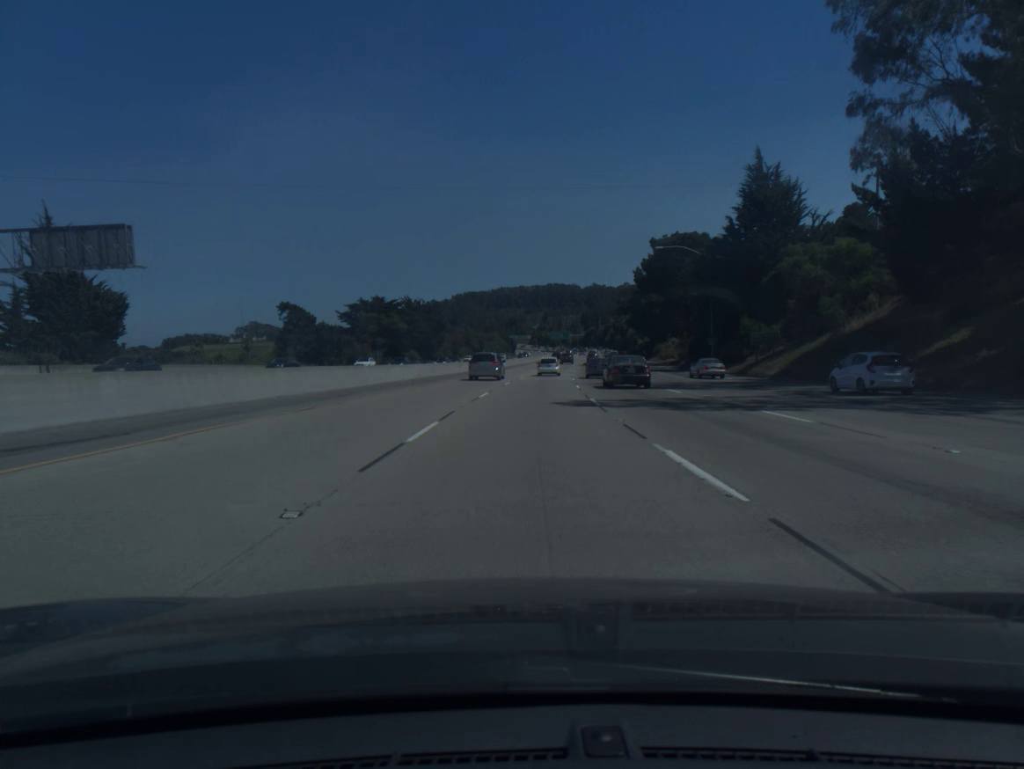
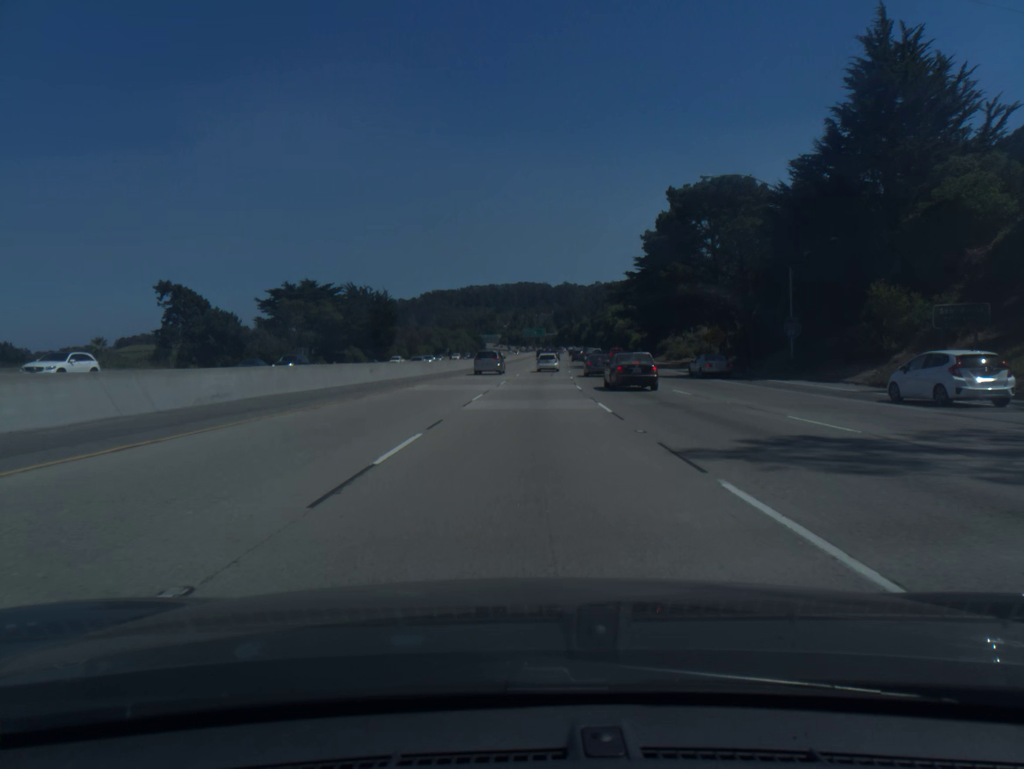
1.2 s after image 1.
(+0.6, +31.5) m; +2°
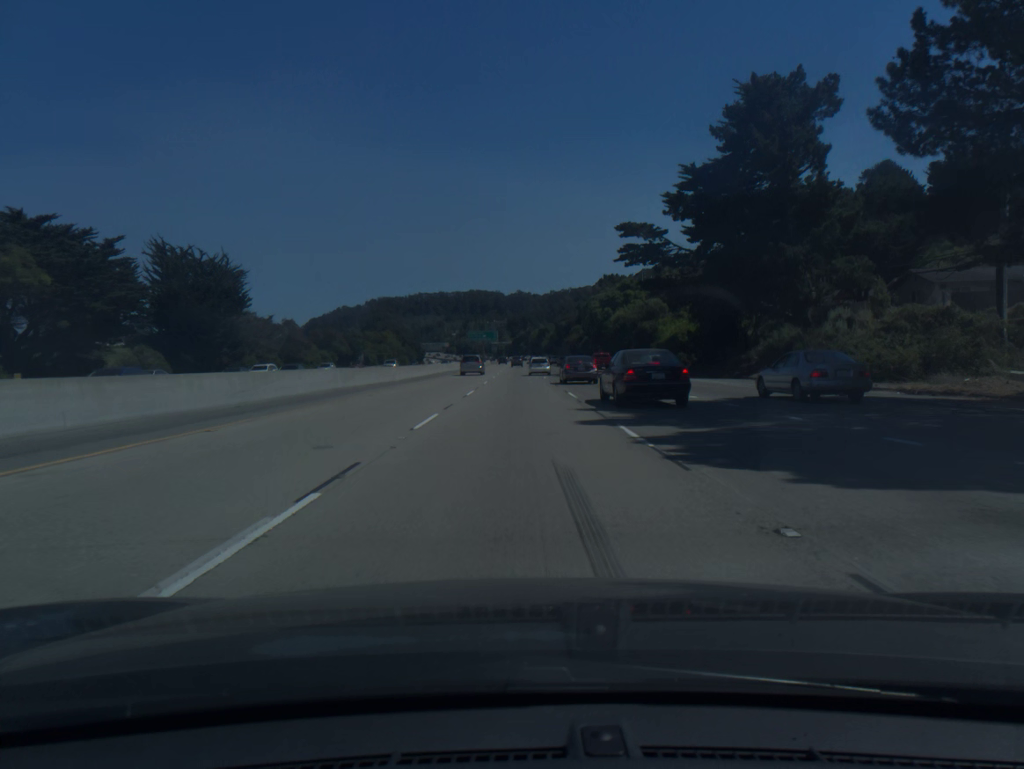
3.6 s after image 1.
(+2.2, +64.1) m; +3°
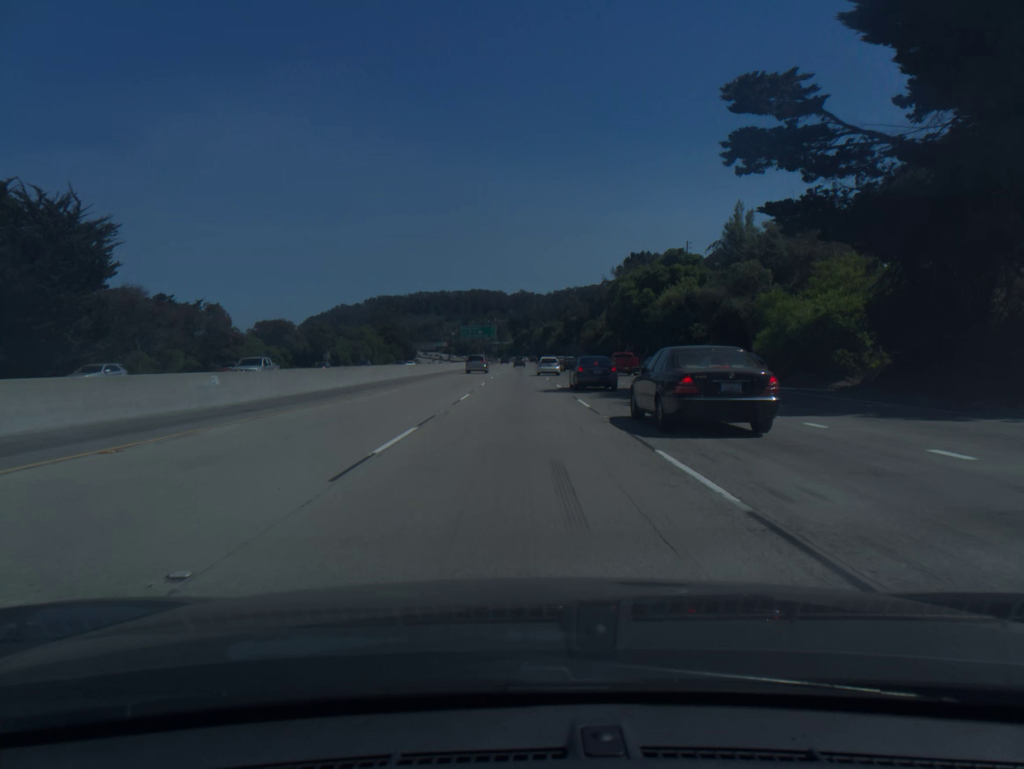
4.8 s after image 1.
(0.0, +32.5) m; 0°
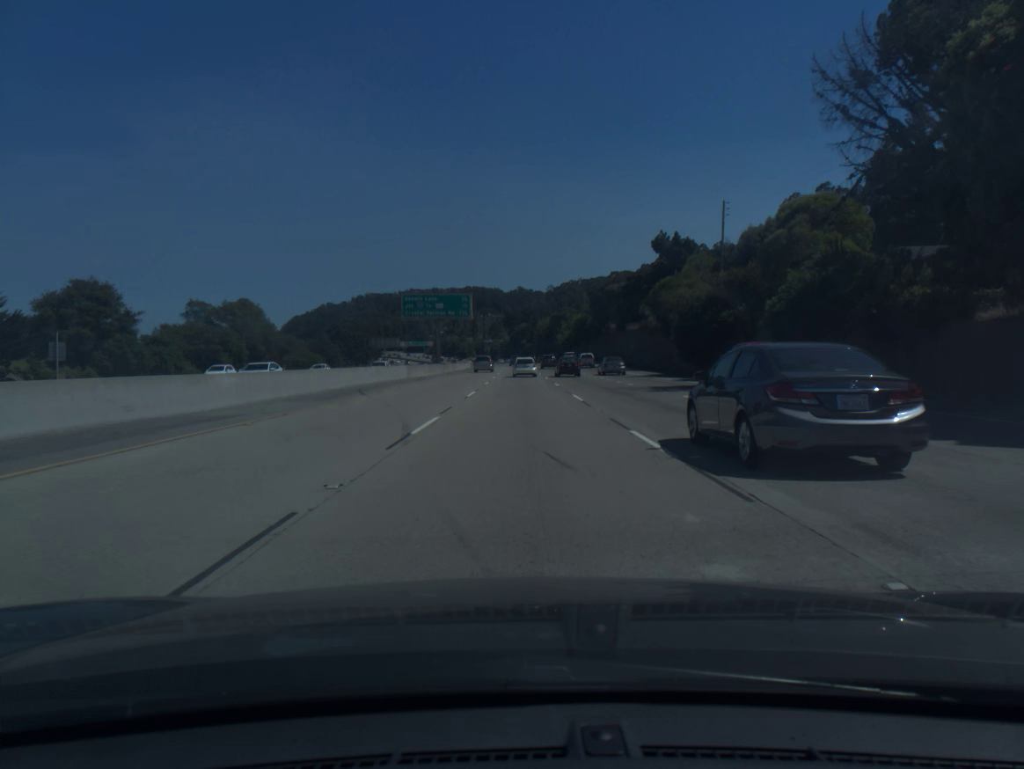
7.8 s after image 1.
(+0.1, +82.6) m; 0°
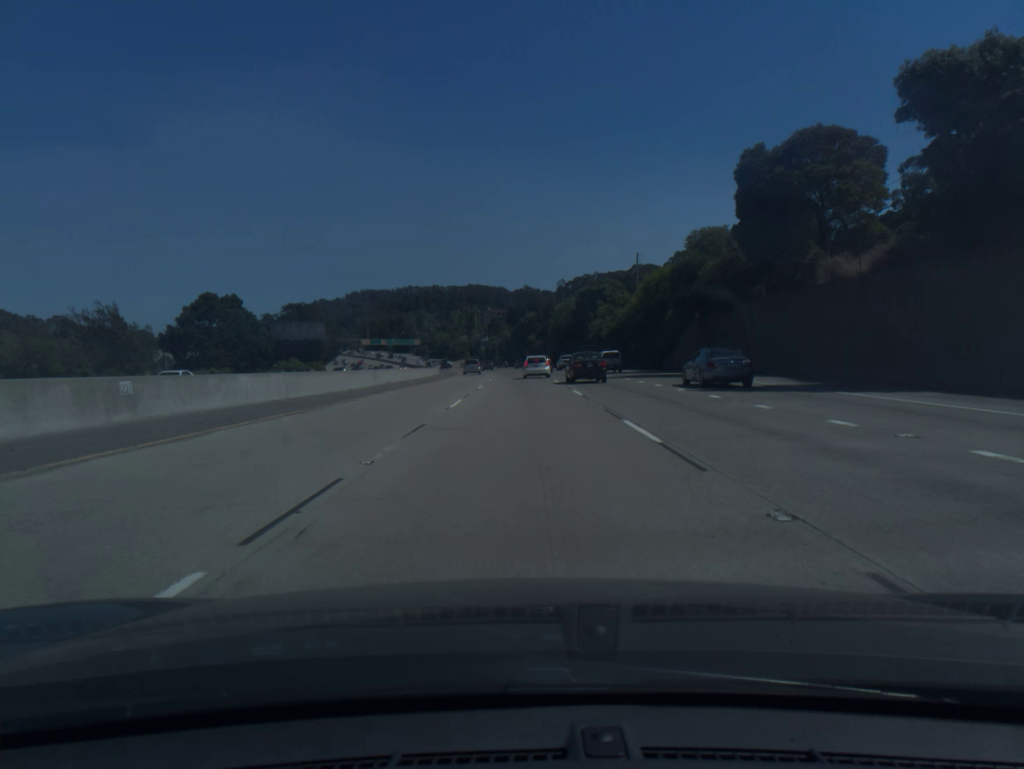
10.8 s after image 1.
(-0.1, +84.1) m; 0°
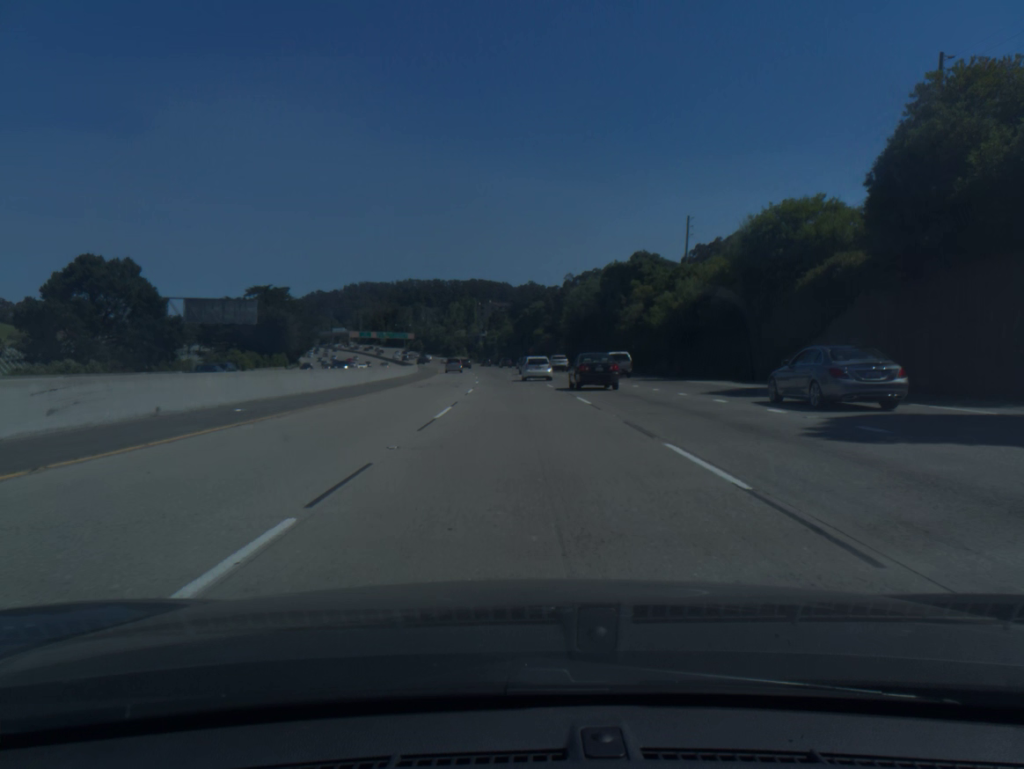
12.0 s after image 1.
(0.0, +32.6) m; 0°
